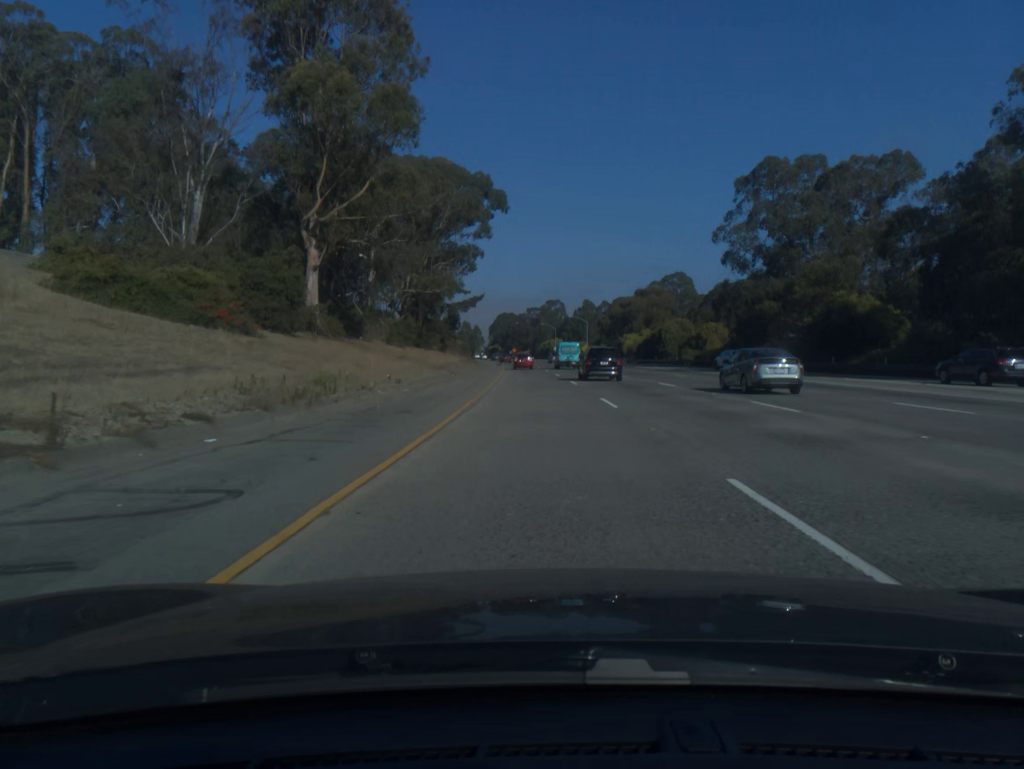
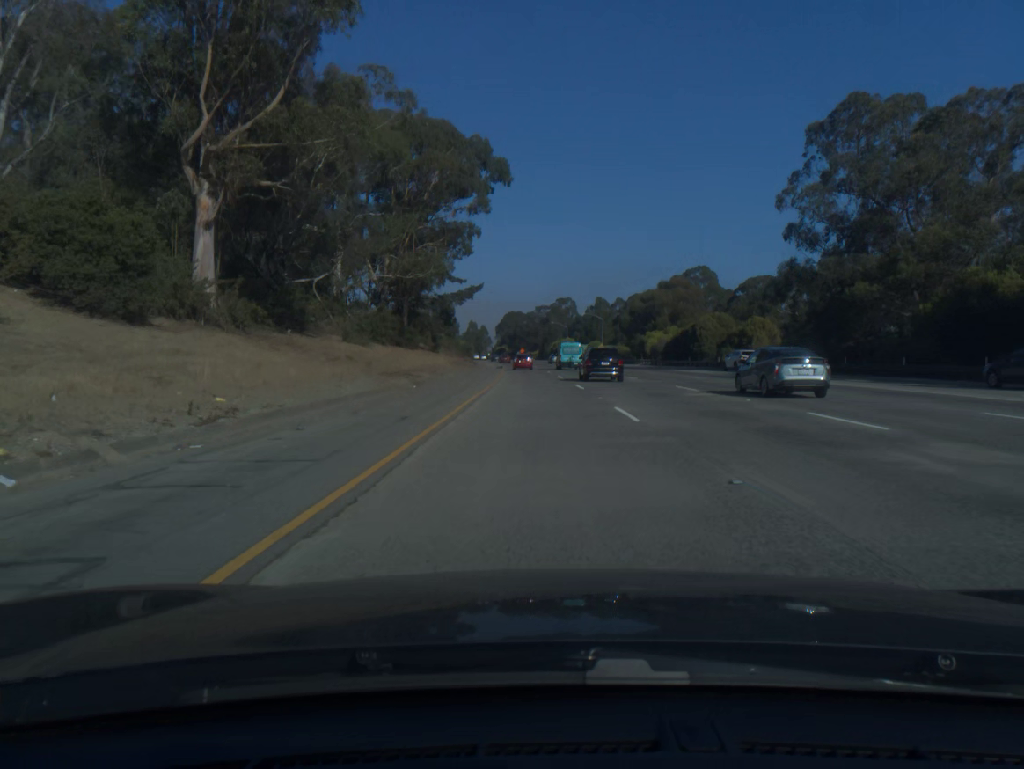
(-0.1, +18.9) m; -1°
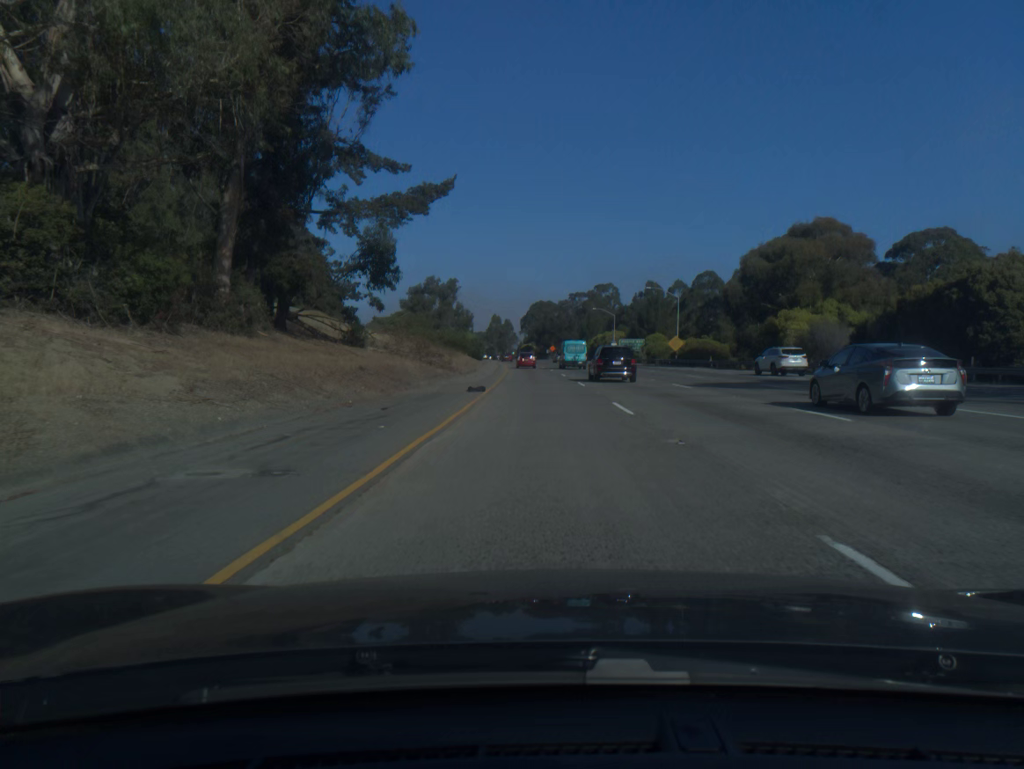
(-1.1, +56.7) m; -2°
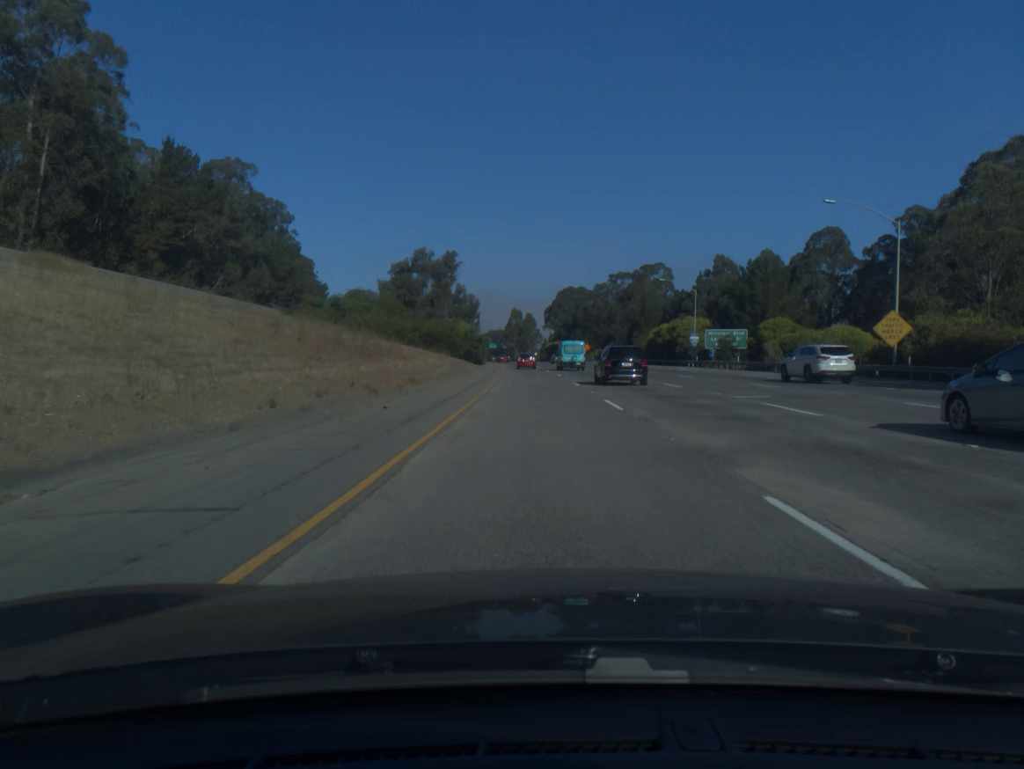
(-0.9, +56.7) m; -2°
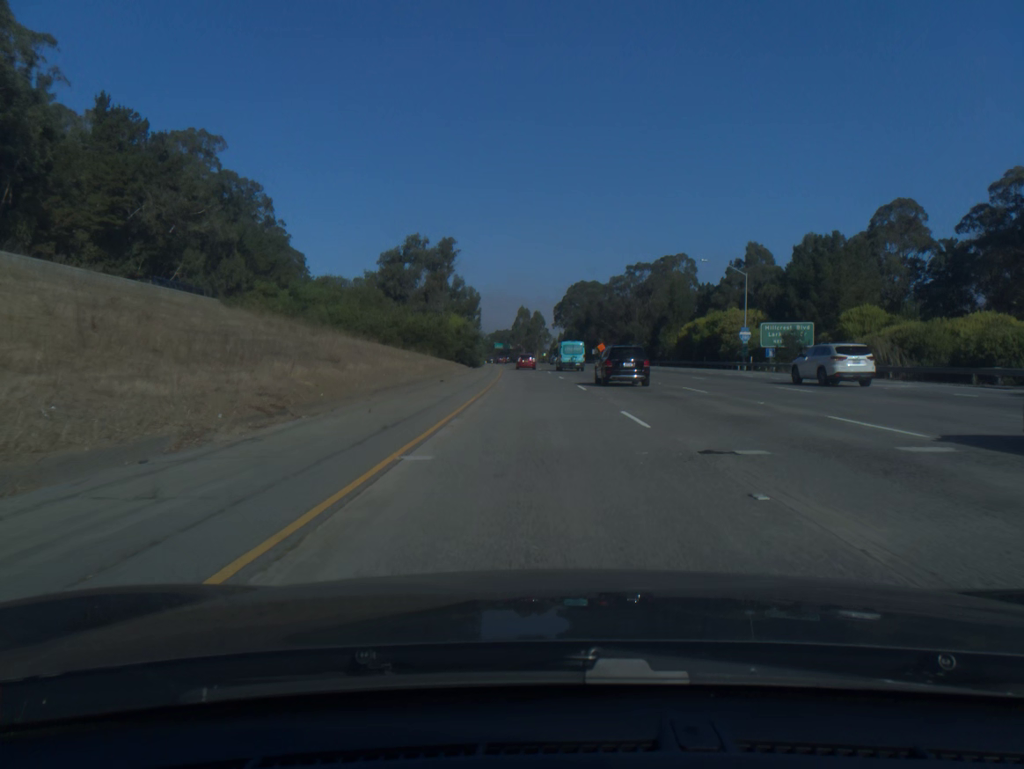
(-0.1, +19.0) m; -1°
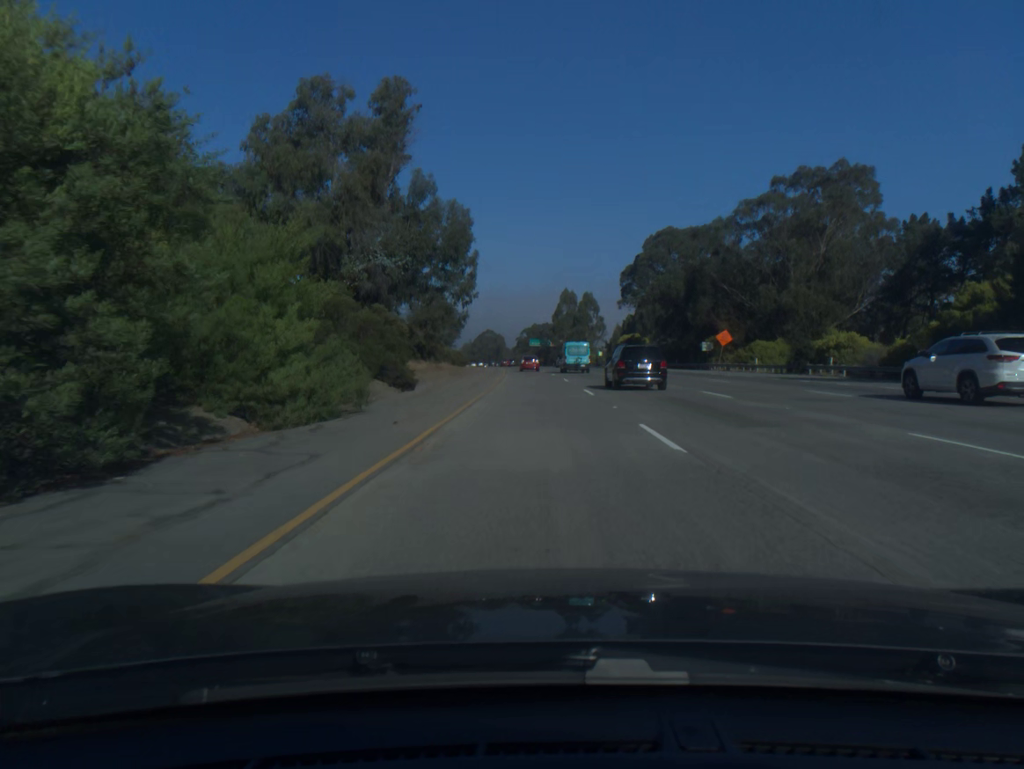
(-2.1, +76.3) m; -3°
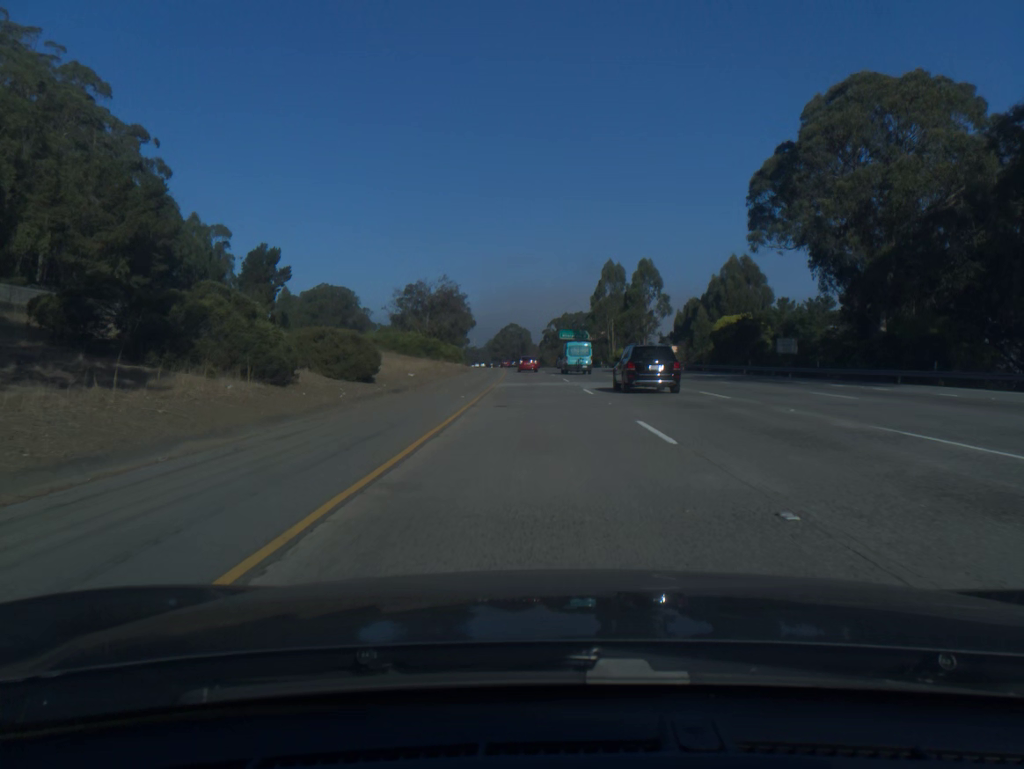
(-1.1, +57.8) m; -2°
